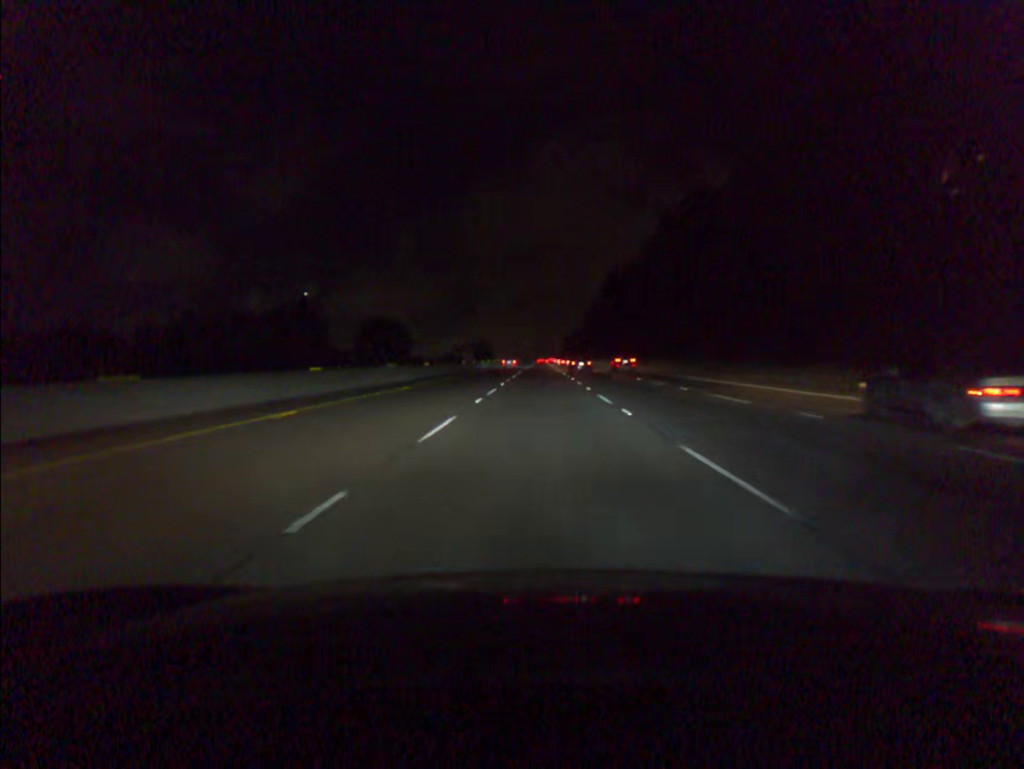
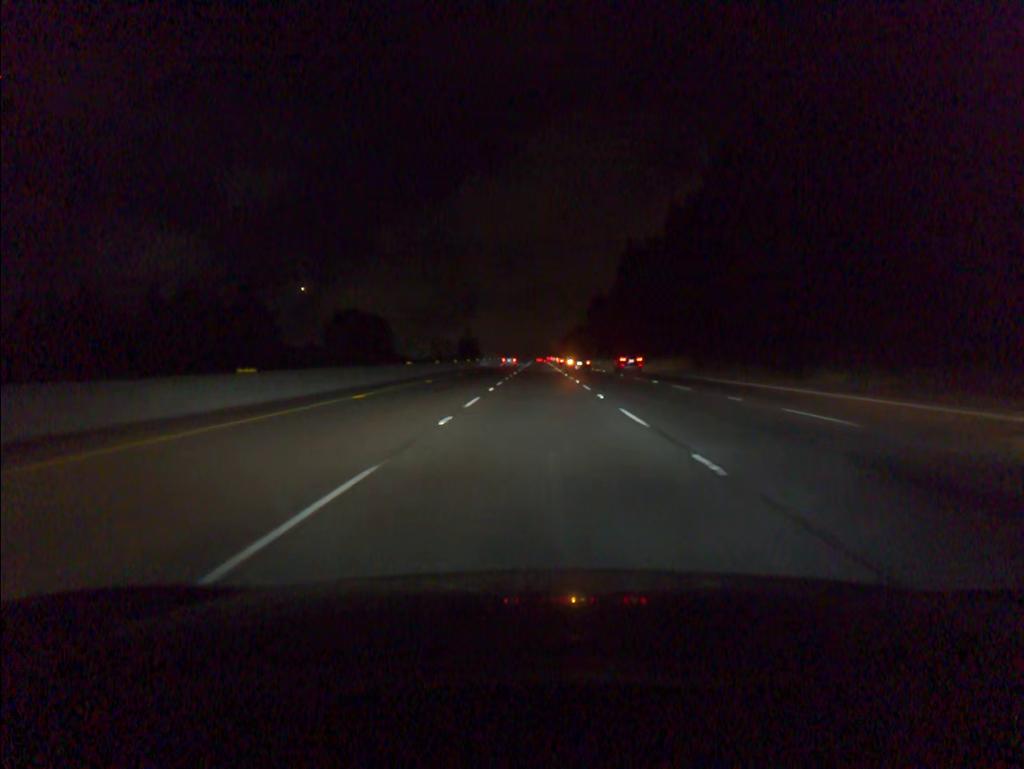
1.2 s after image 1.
(0.0, +36.5) m; 0°
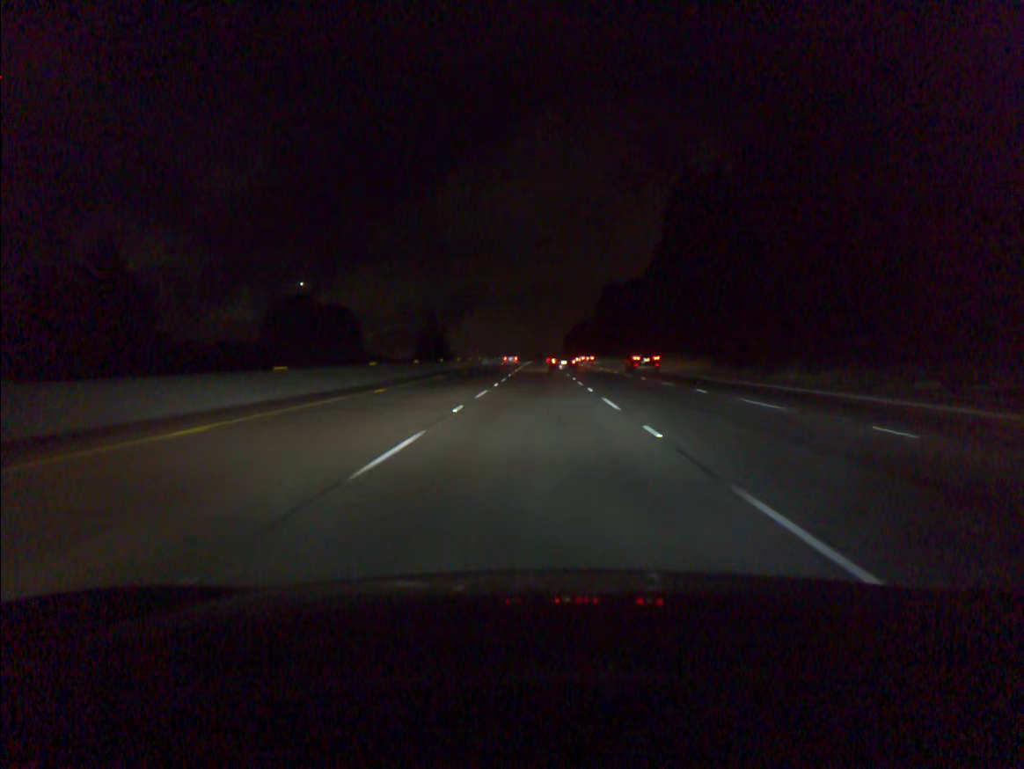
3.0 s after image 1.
(0.0, +54.8) m; 0°
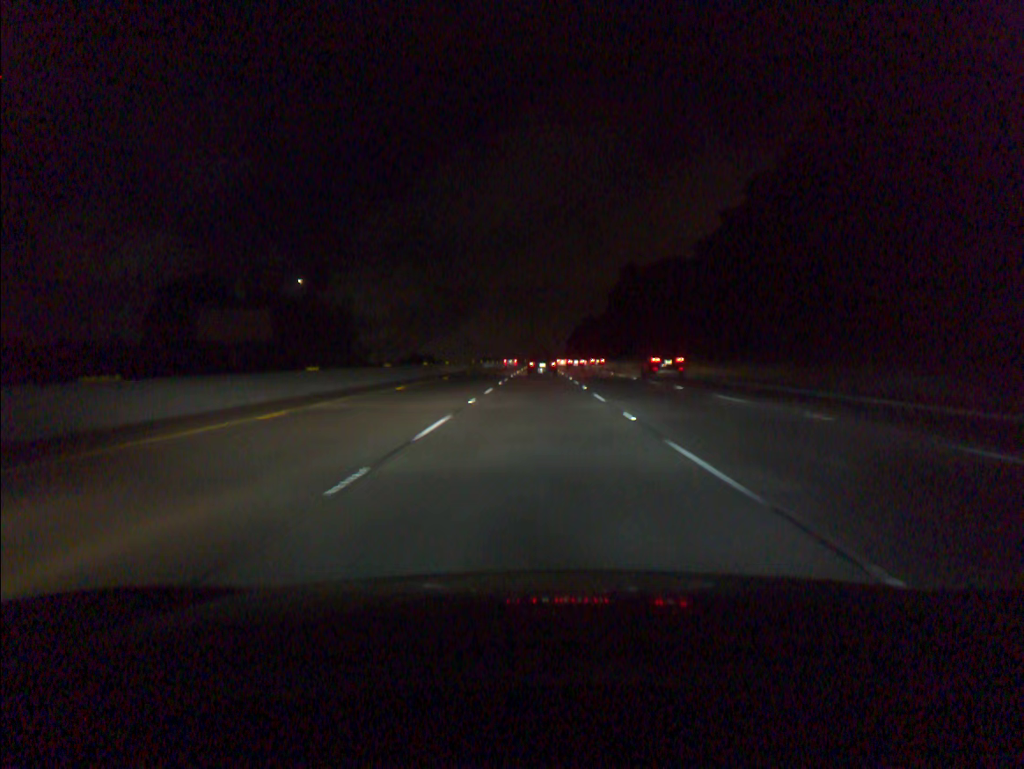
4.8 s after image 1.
(0.0, +54.7) m; 0°
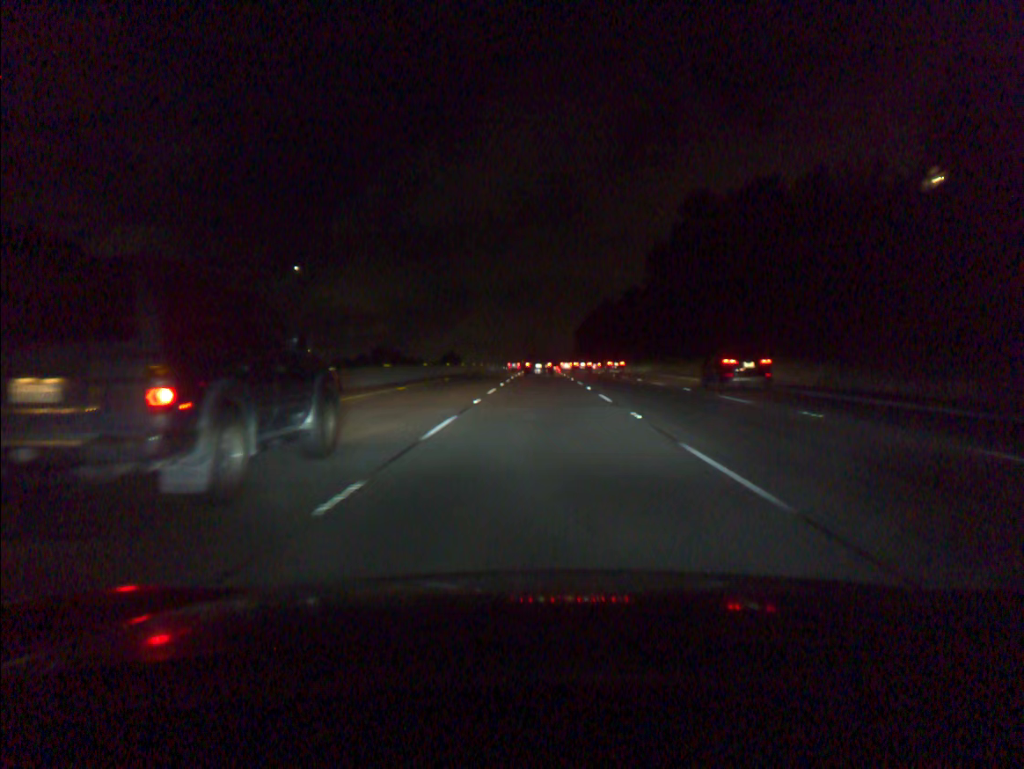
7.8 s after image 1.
(-0.2, +88.2) m; 0°
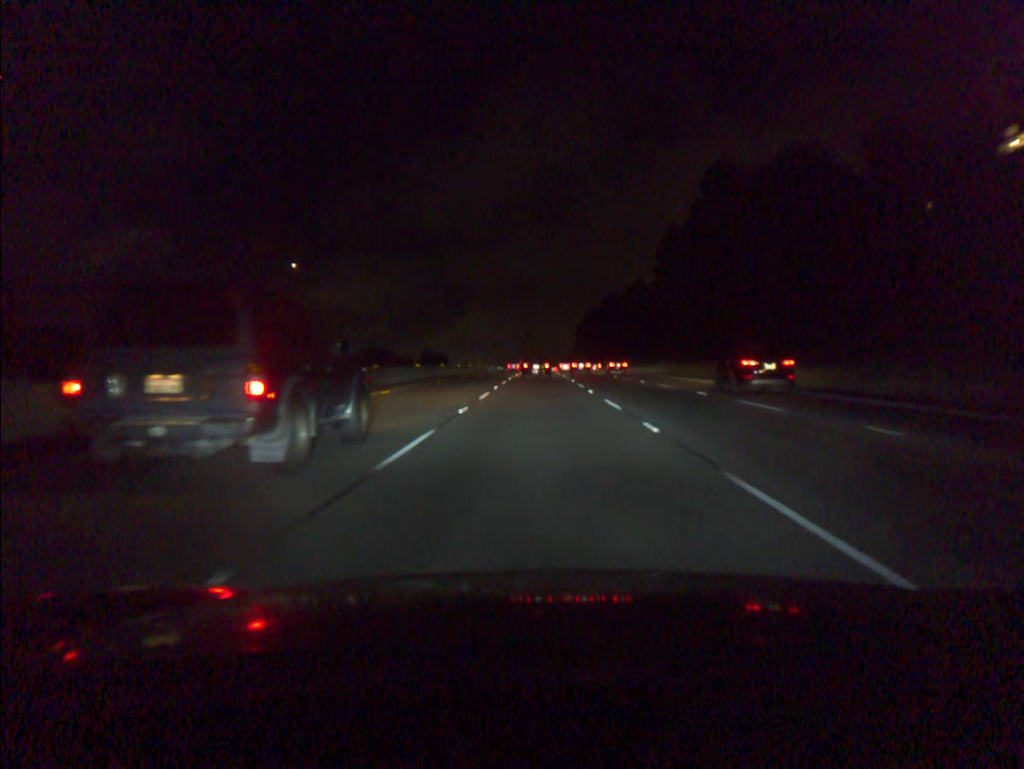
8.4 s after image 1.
(0.0, +17.4) m; 0°
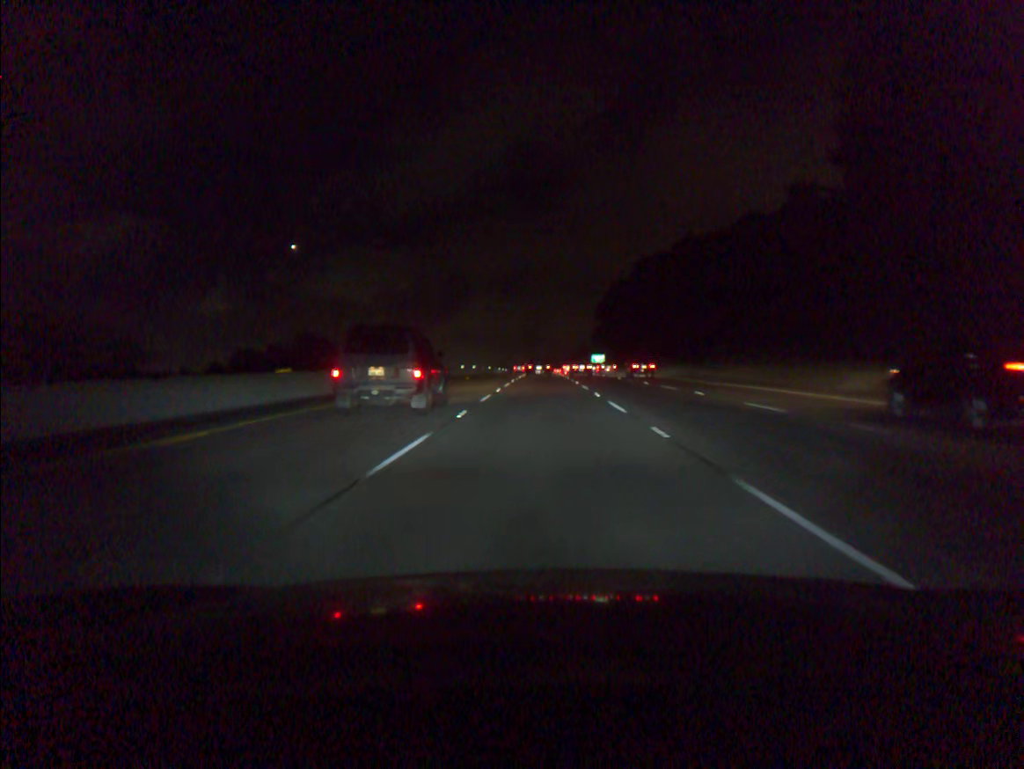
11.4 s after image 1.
(-0.1, +88.1) m; 0°
